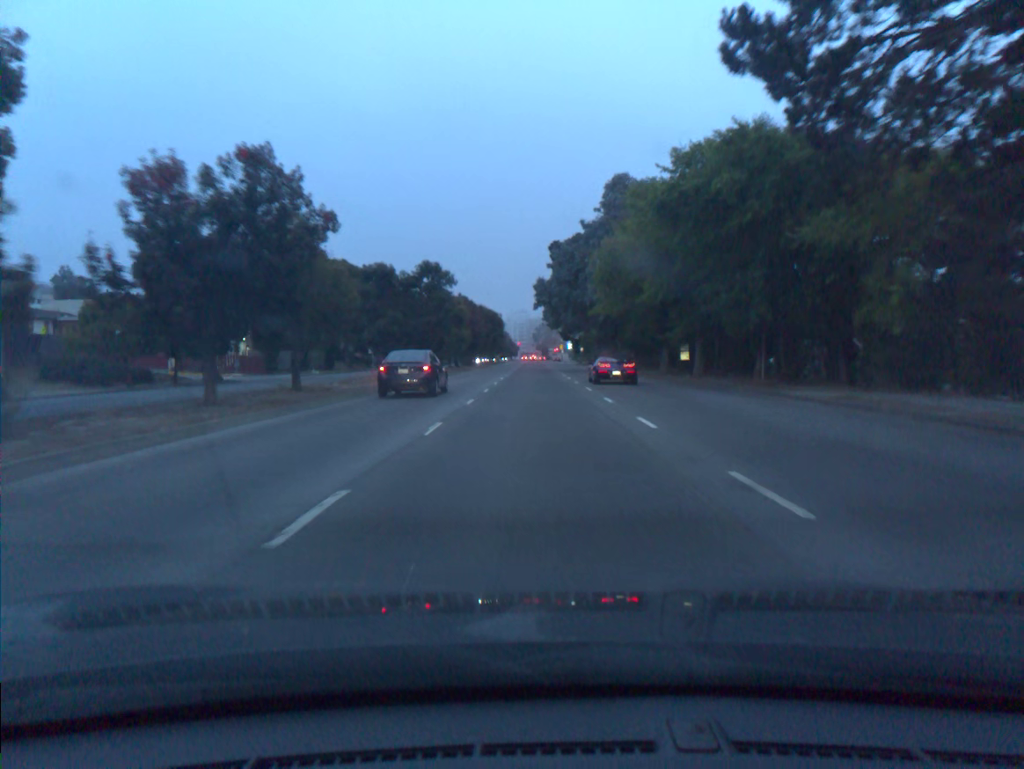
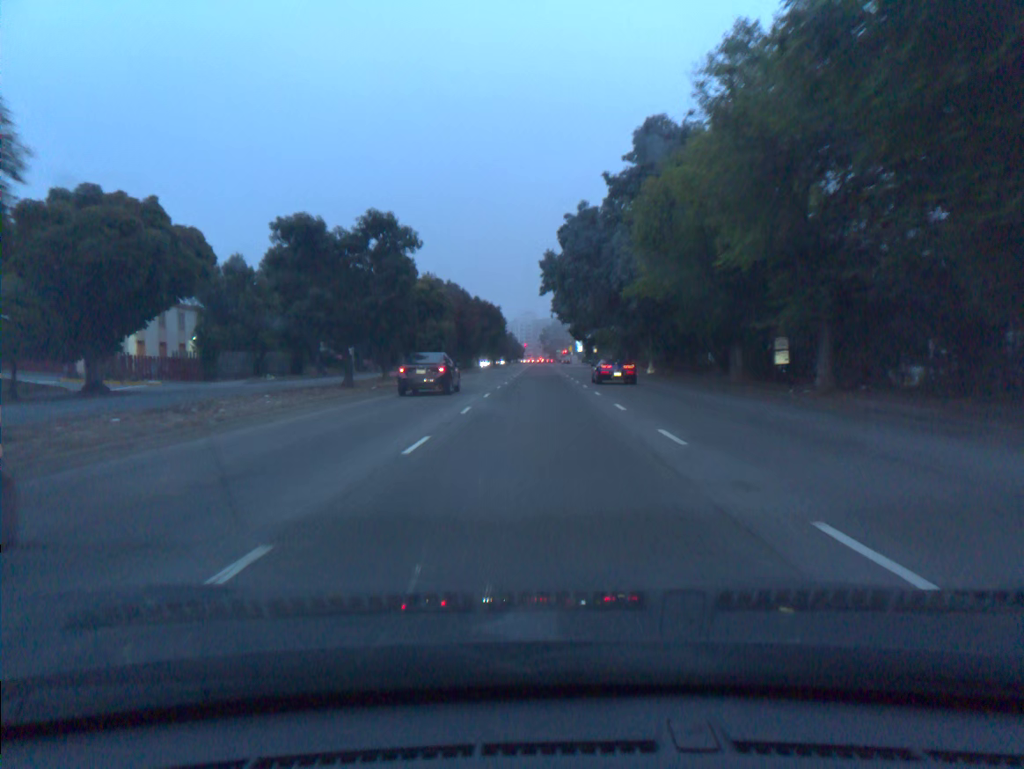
(-0.1, +16.8) m; -1°
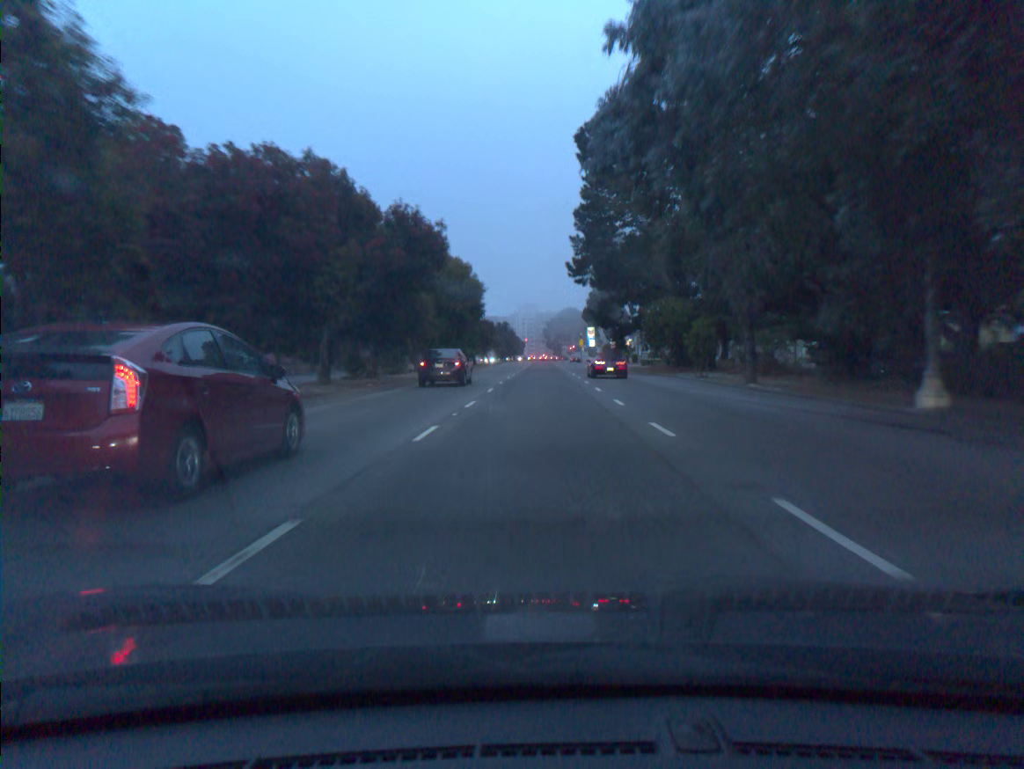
(+0.1, +42.4) m; 0°
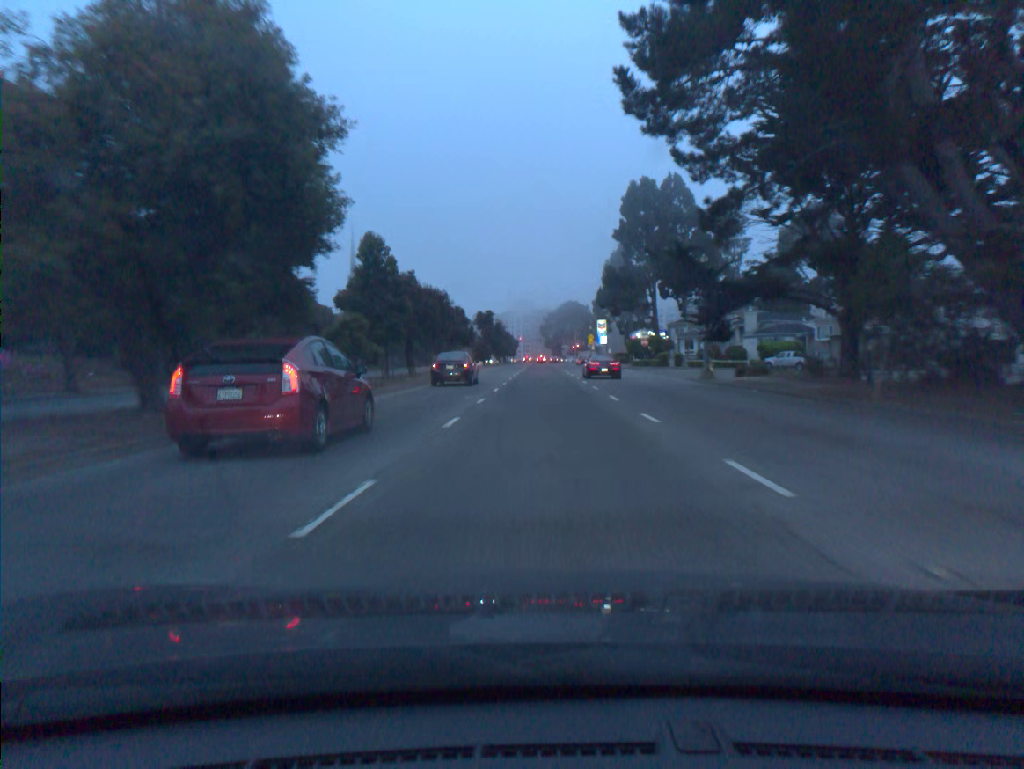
(+0.1, +41.4) m; +1°
